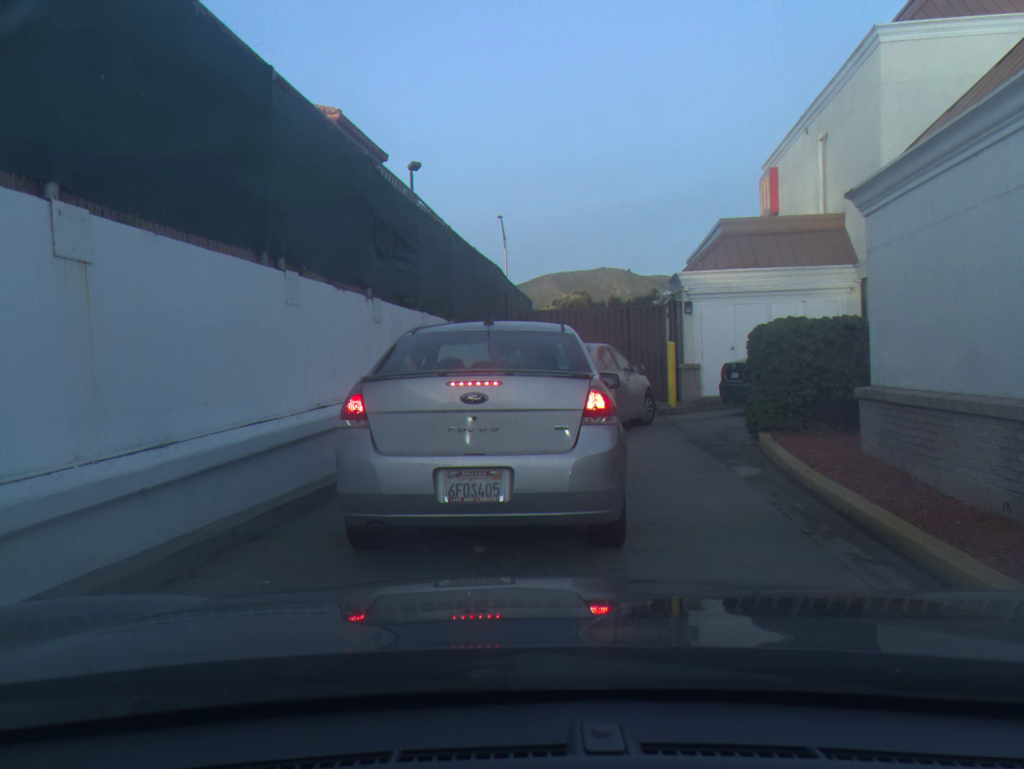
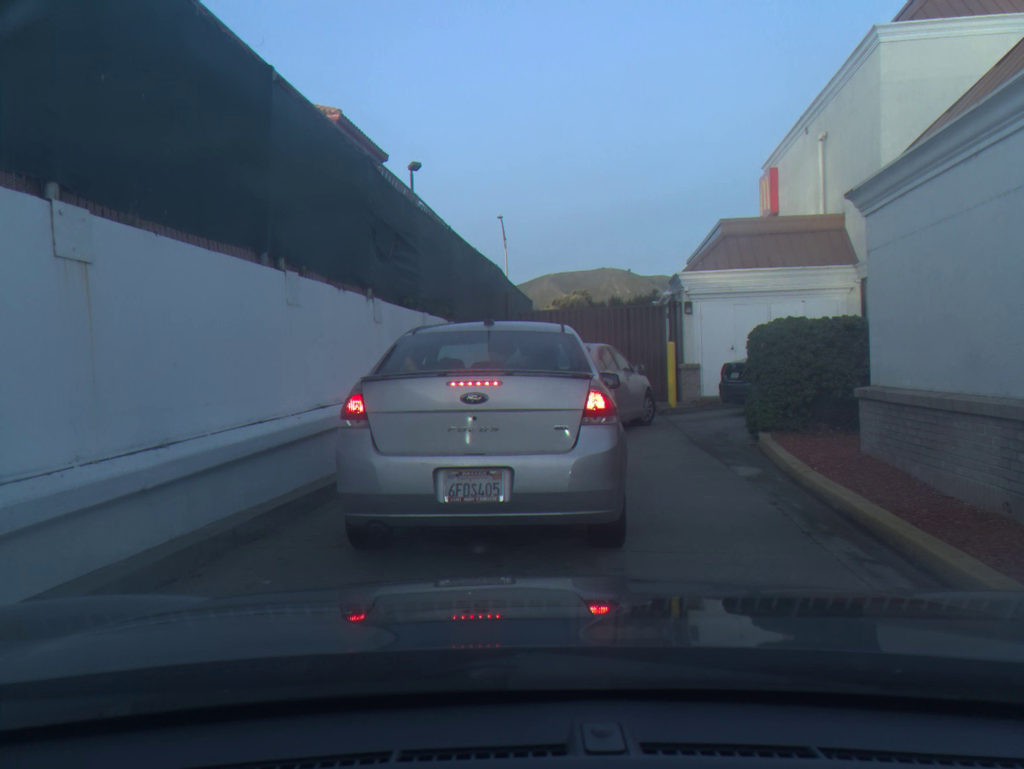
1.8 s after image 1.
(0.0, 0.0) m; 0°
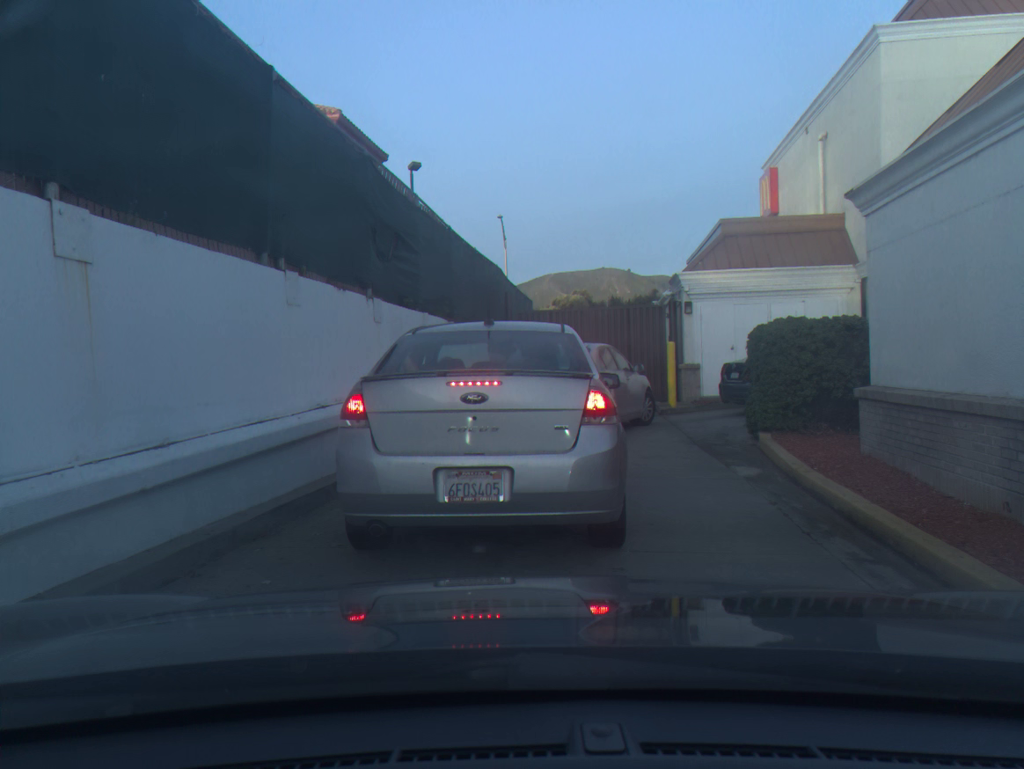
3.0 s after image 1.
(0.0, 0.0) m; 0°
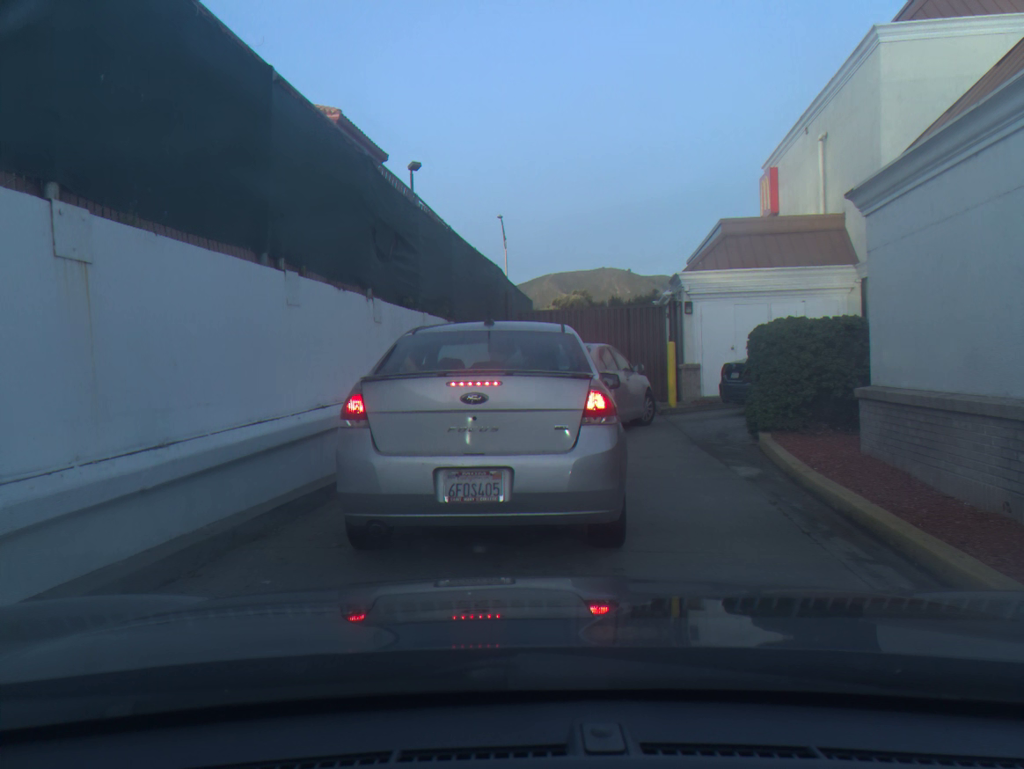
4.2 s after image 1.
(0.0, 0.0) m; 0°
